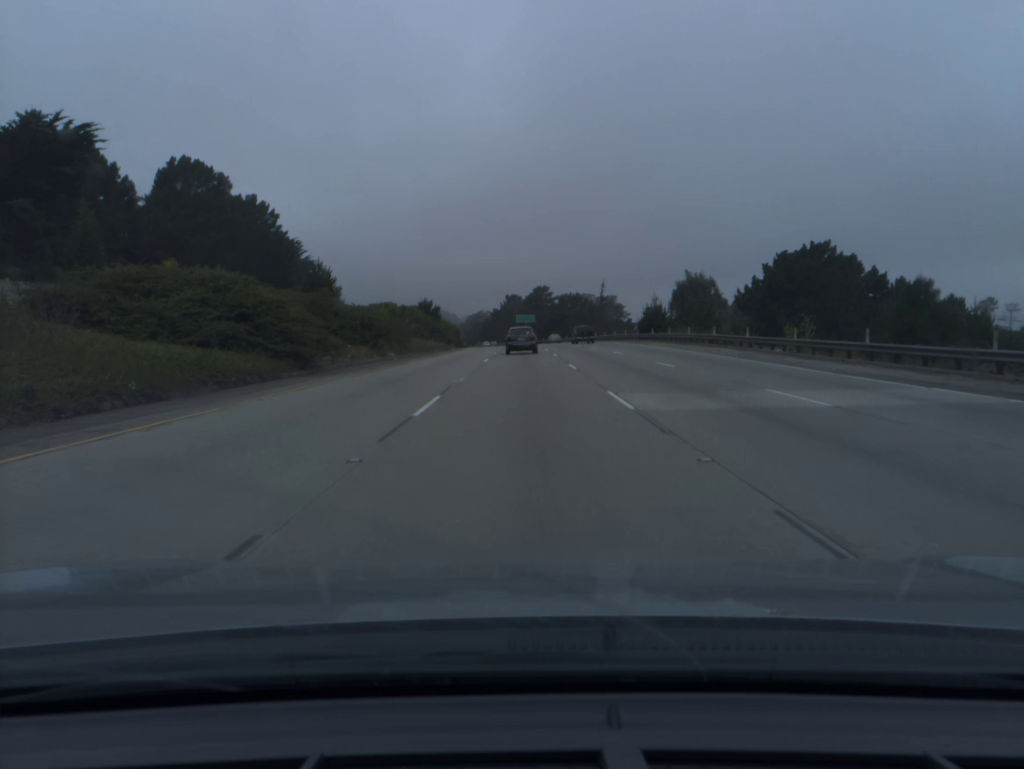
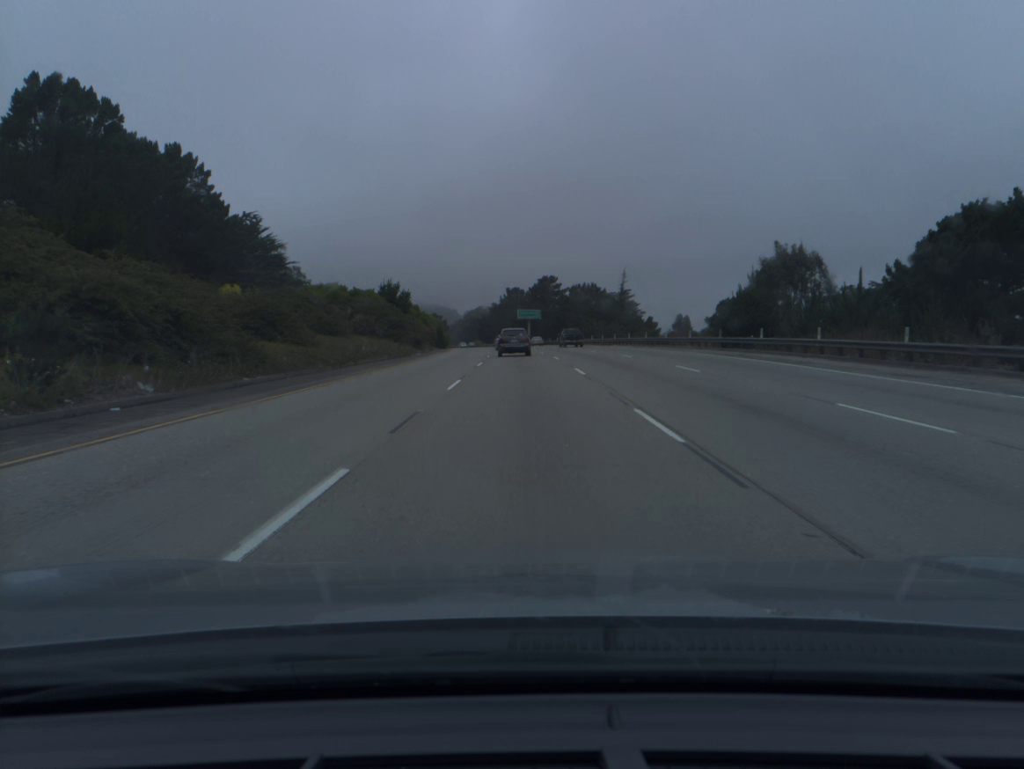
(0.0, +33.3) m; 0°
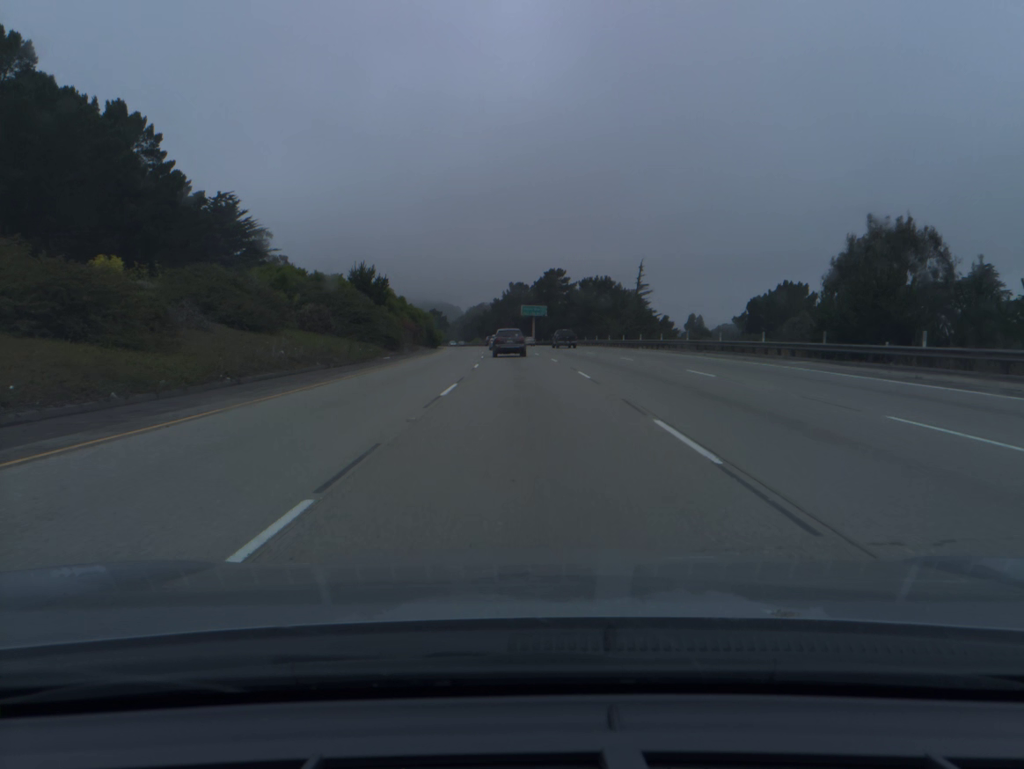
(0.0, +16.3) m; 0°
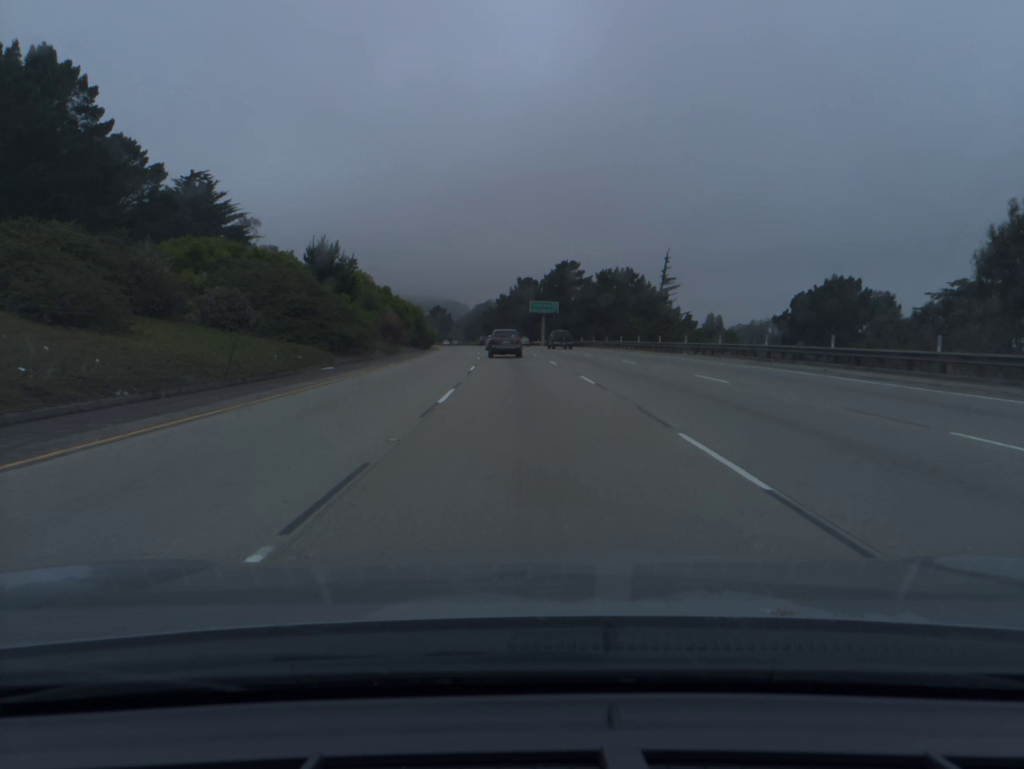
(-0.1, +16.1) m; -1°
